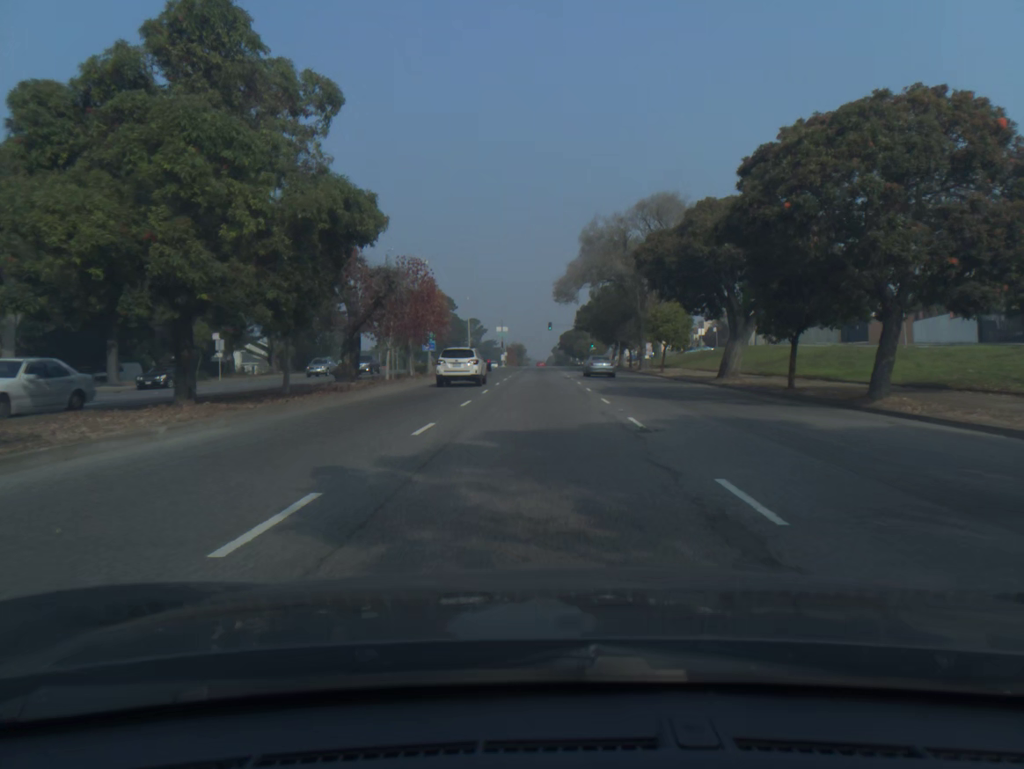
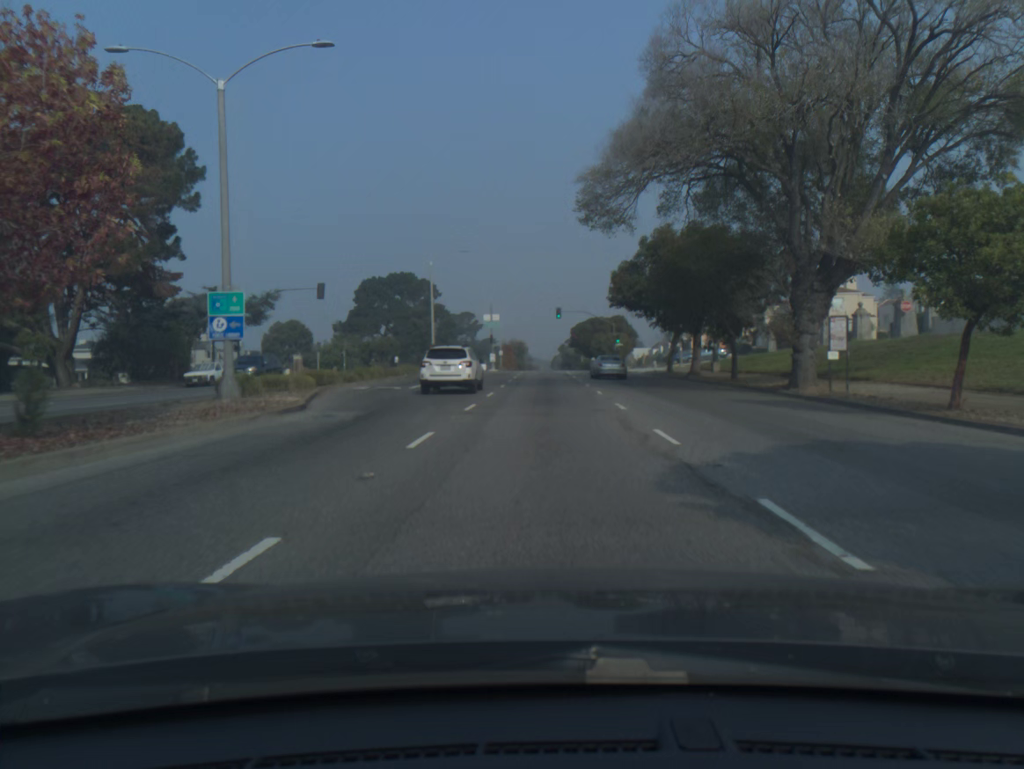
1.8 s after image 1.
(-0.1, +37.6) m; 0°
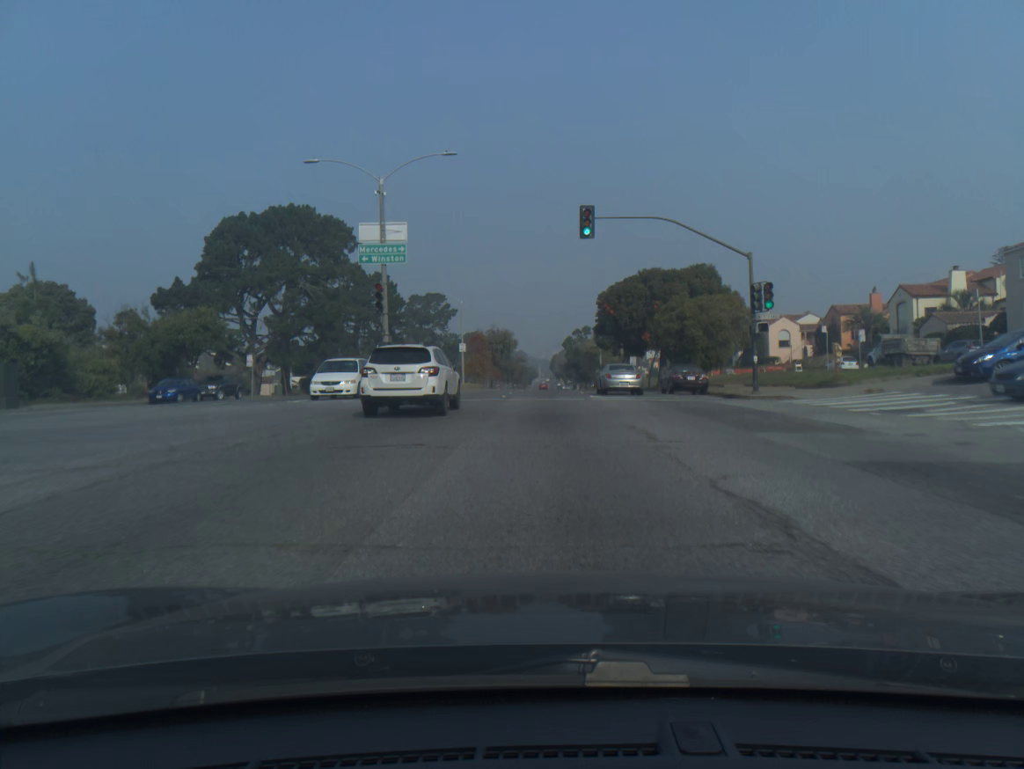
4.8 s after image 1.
(0.0, +61.6) m; 0°
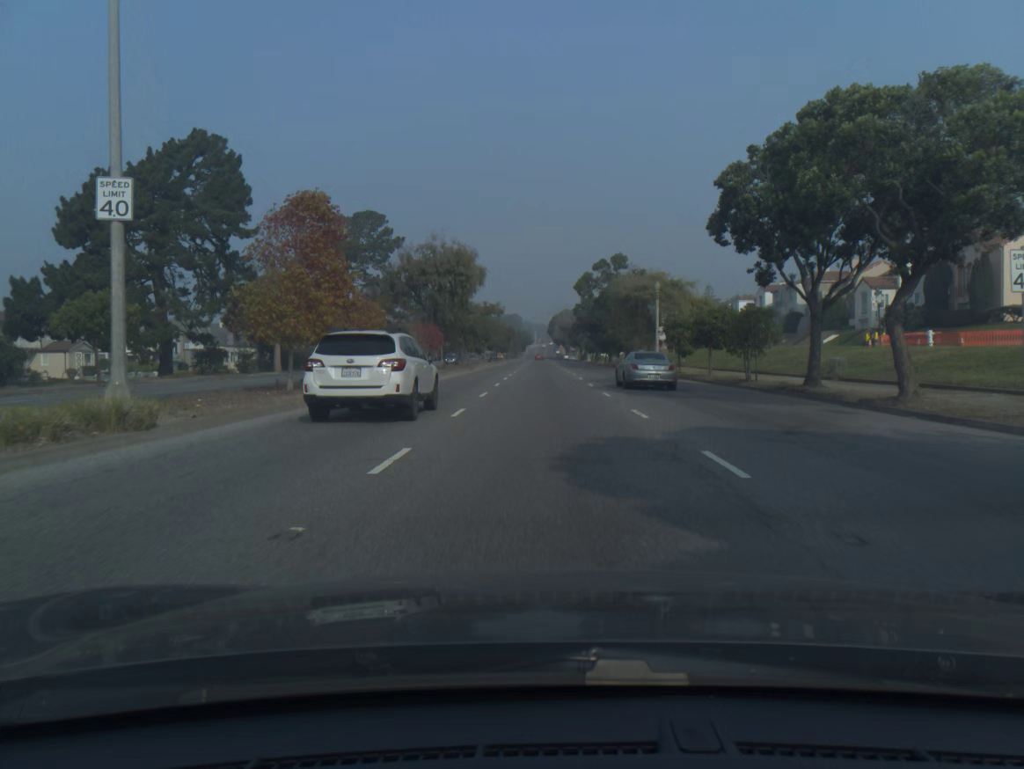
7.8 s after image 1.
(+0.1, +59.8) m; 0°
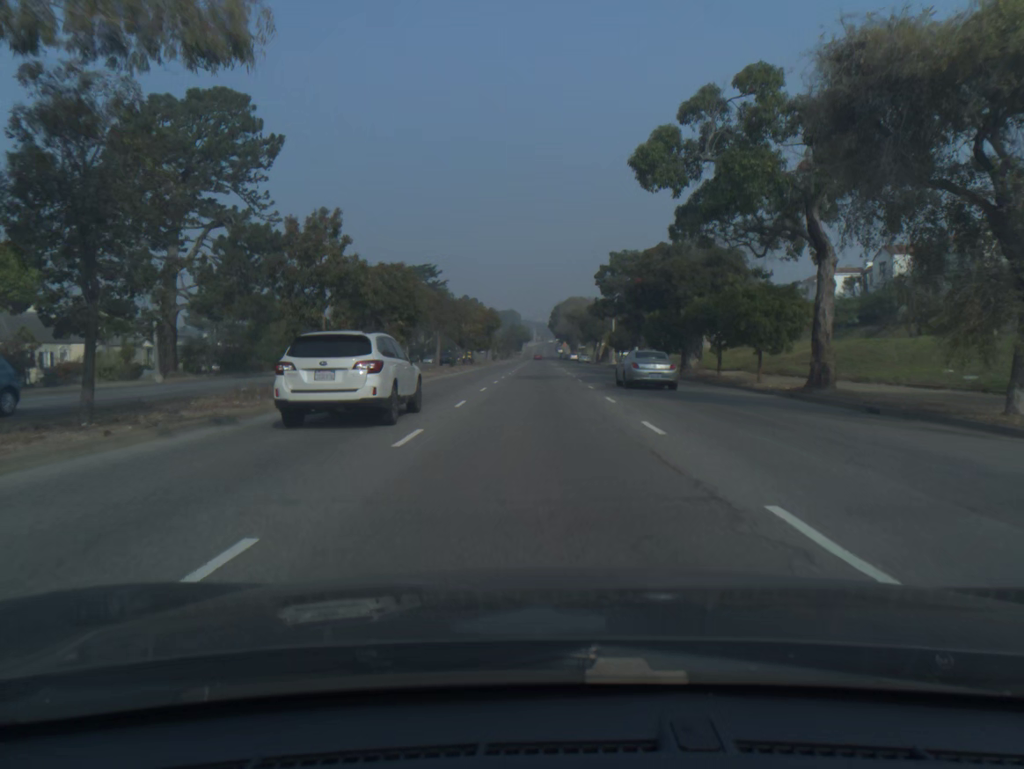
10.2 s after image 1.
(+0.1, +48.2) m; 0°
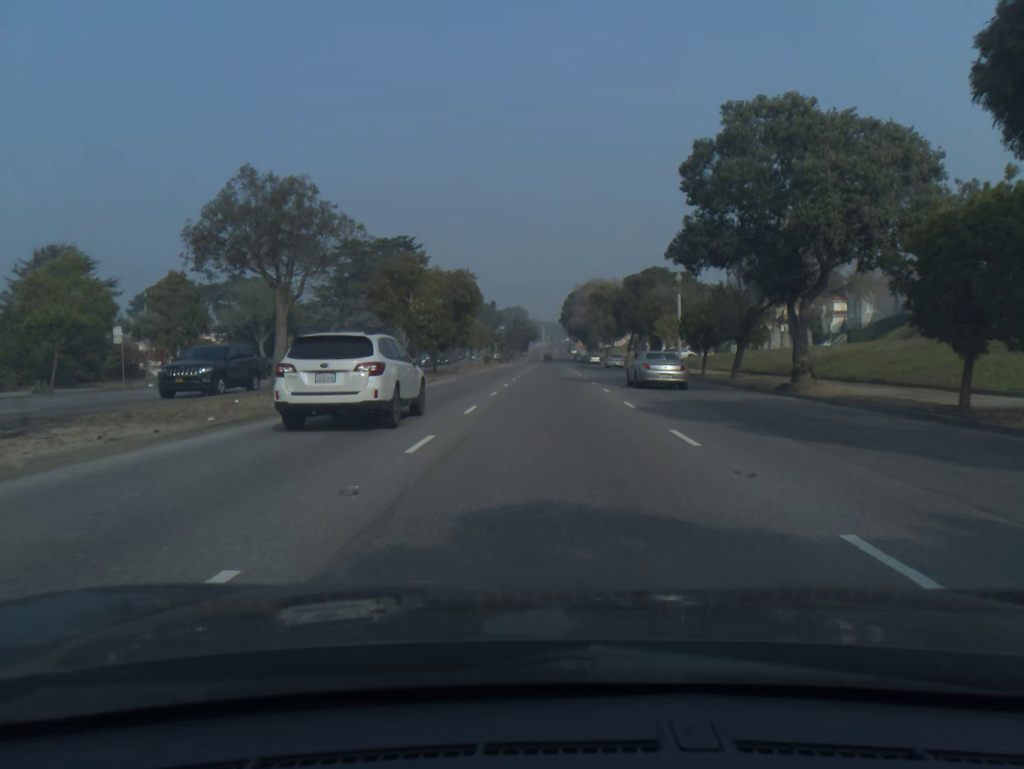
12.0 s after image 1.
(-0.2, +37.0) m; -1°
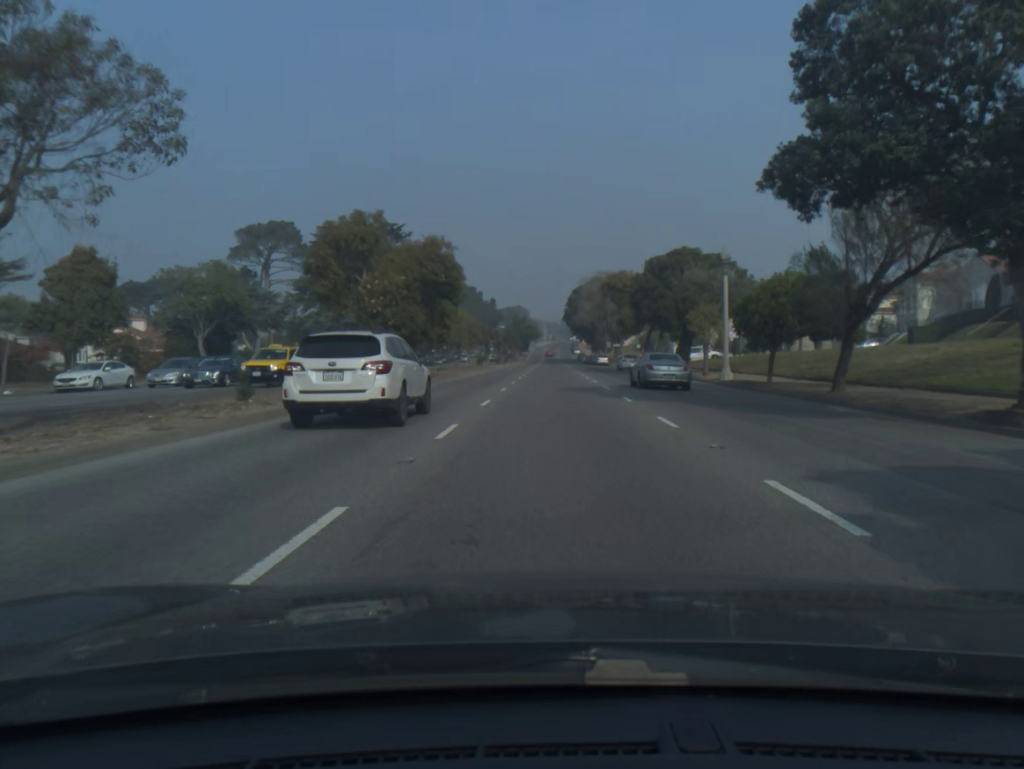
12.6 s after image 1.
(0.0, +12.4) m; 0°
